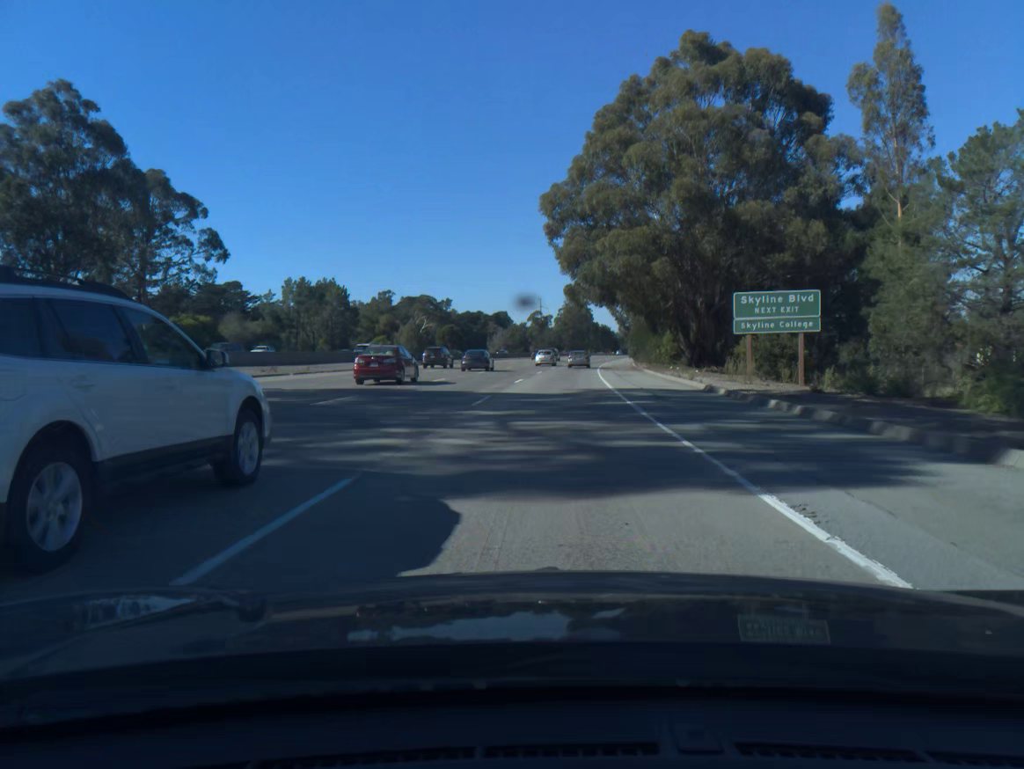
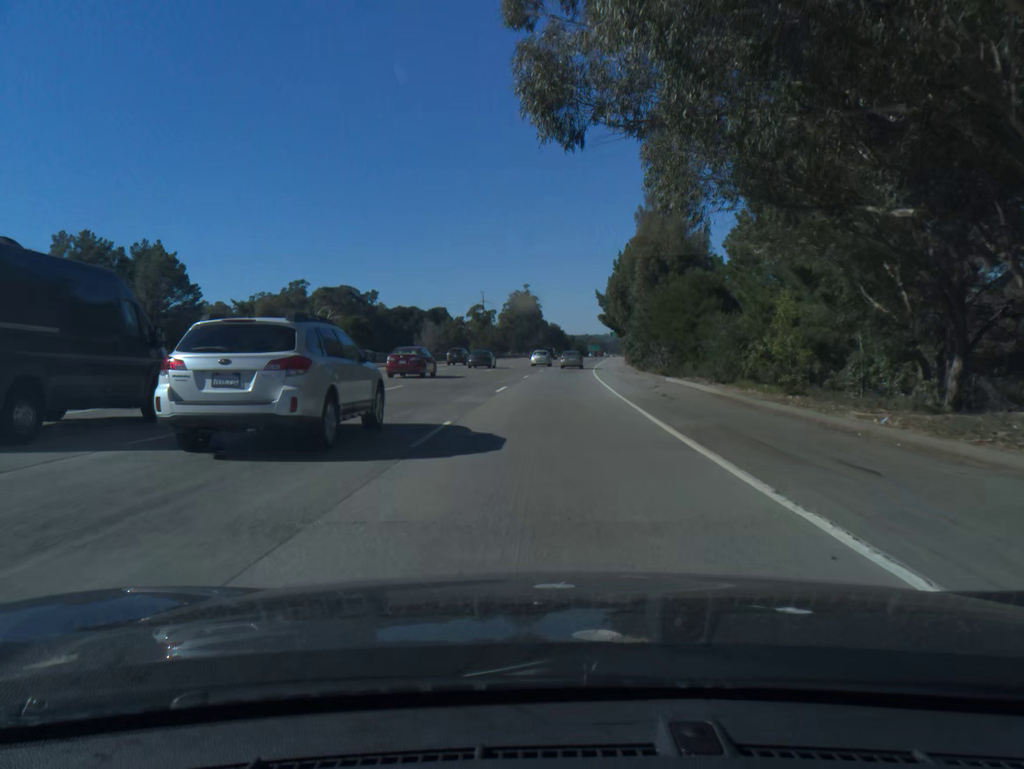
(+1.7, +52.1) m; +4°
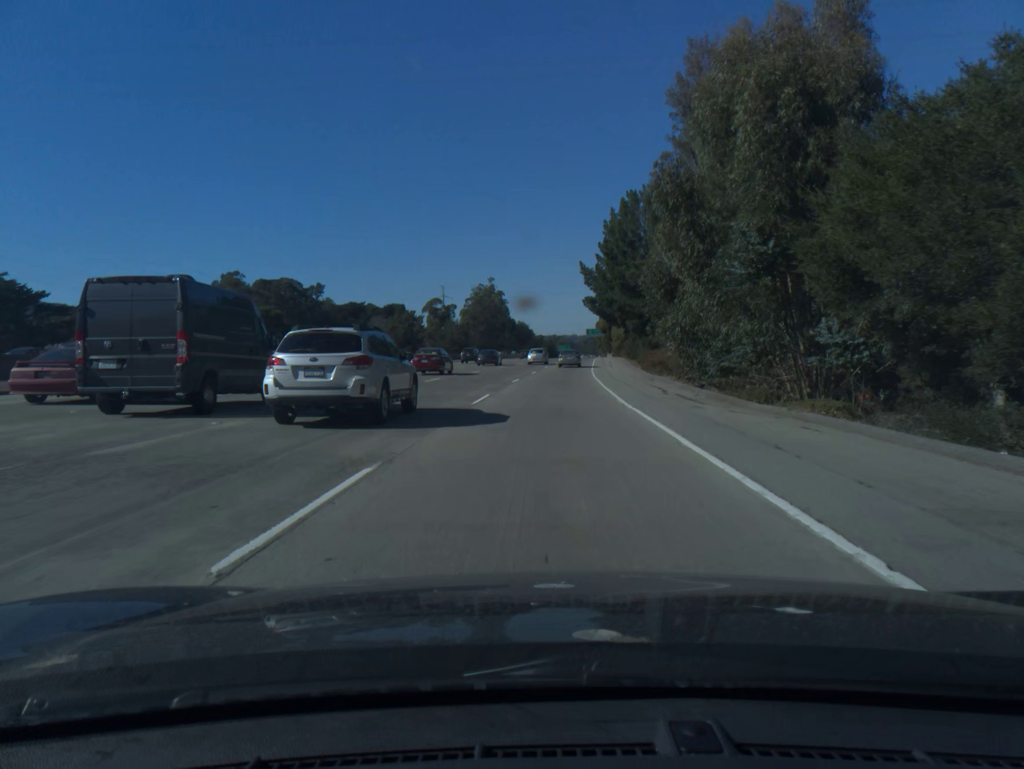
(+0.7, +34.7) m; +2°
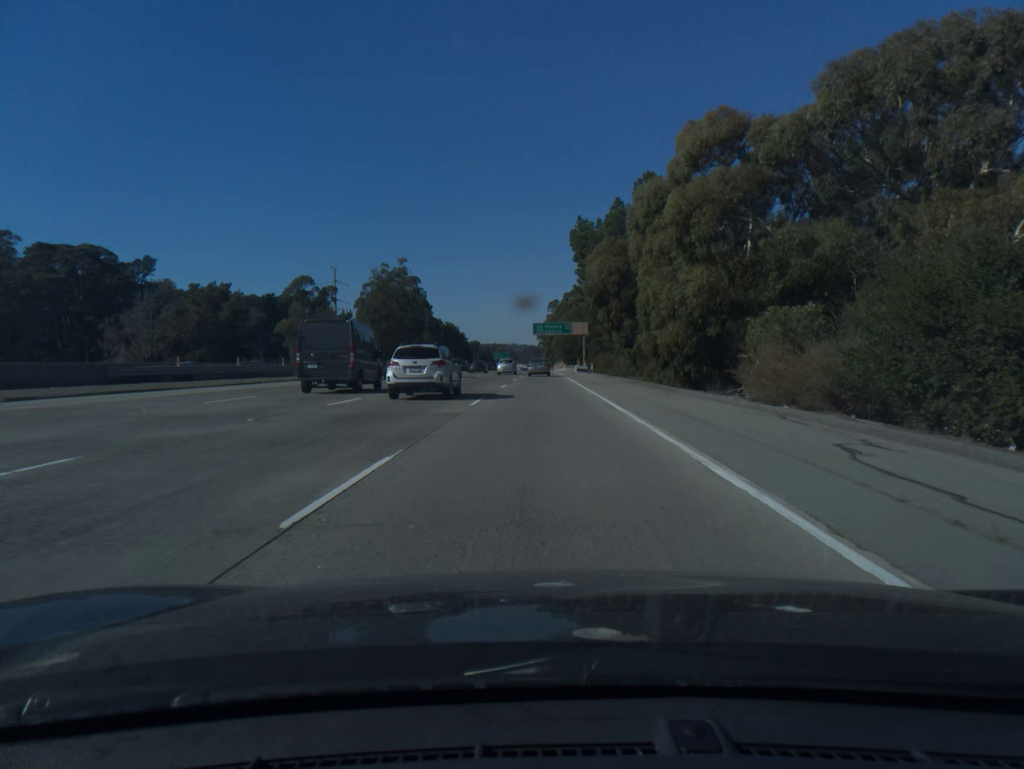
(+4.0, +86.2) m; +4°
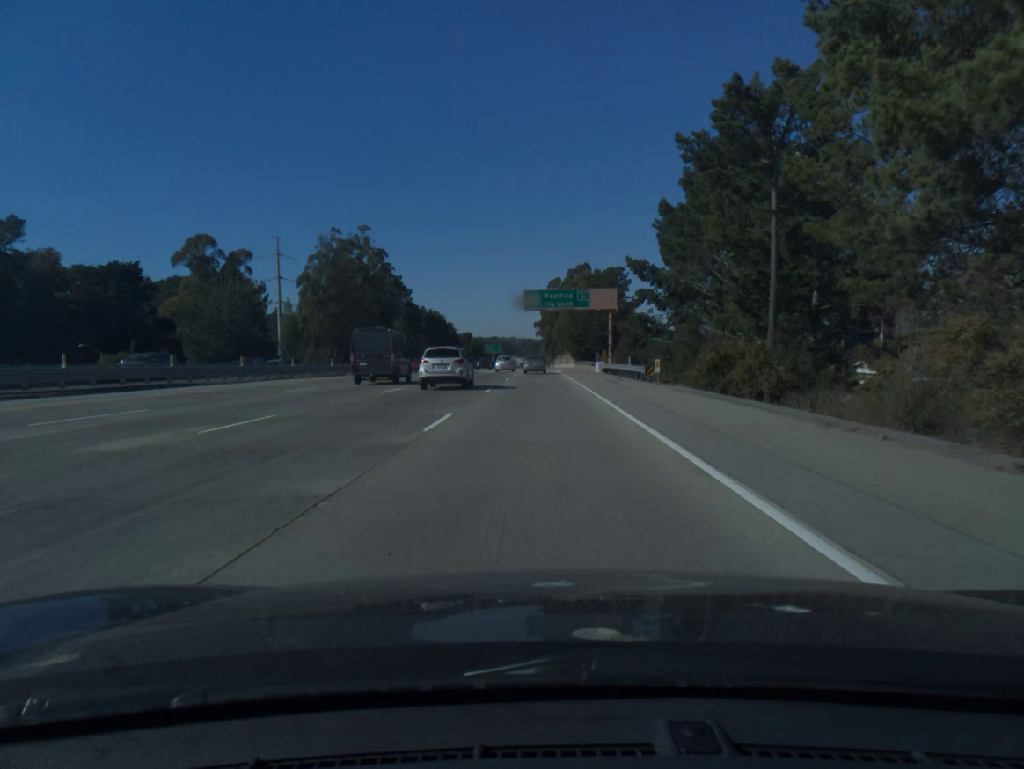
(+0.1, +51.5) m; 0°
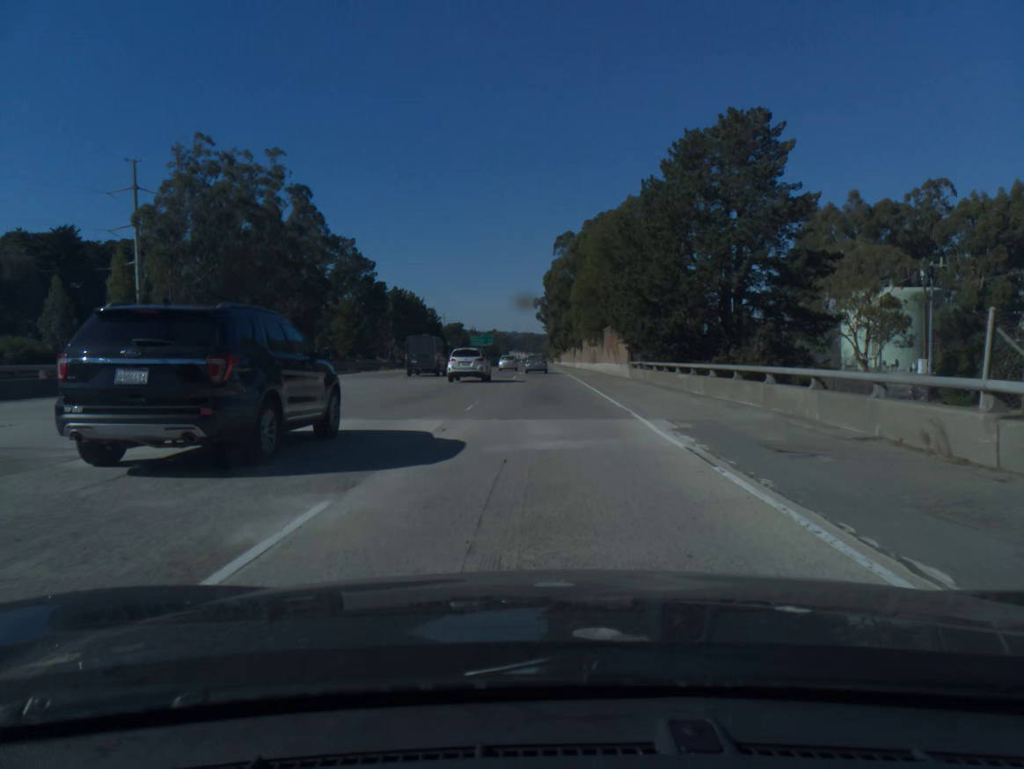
(-0.2, +68.7) m; 0°
